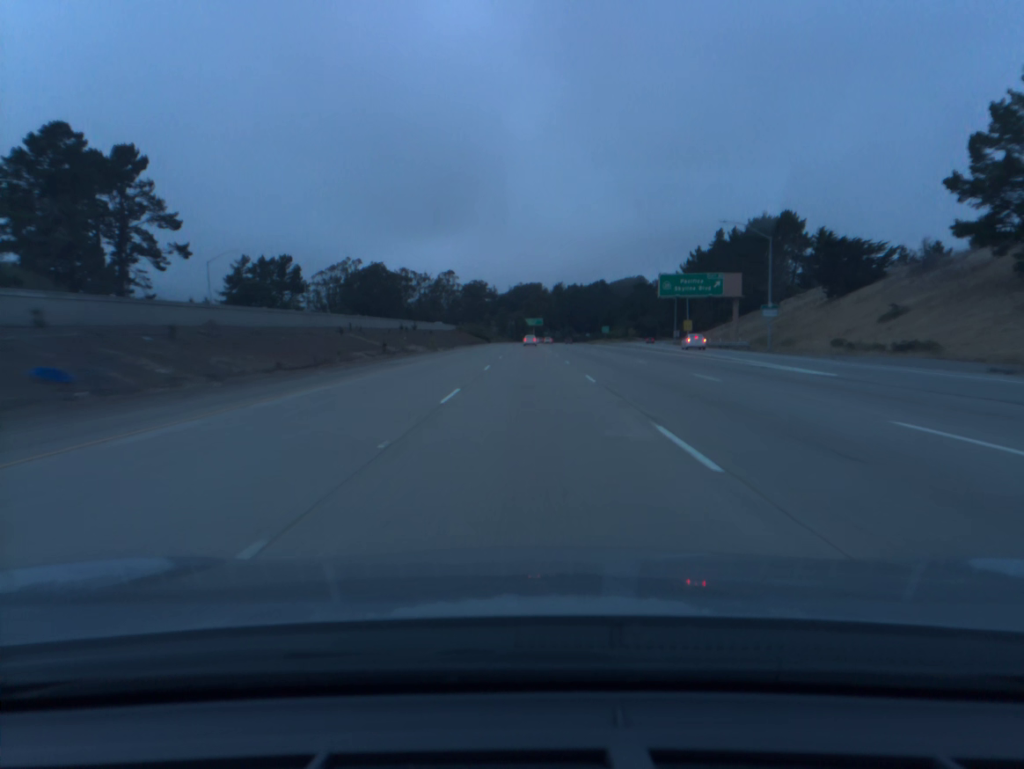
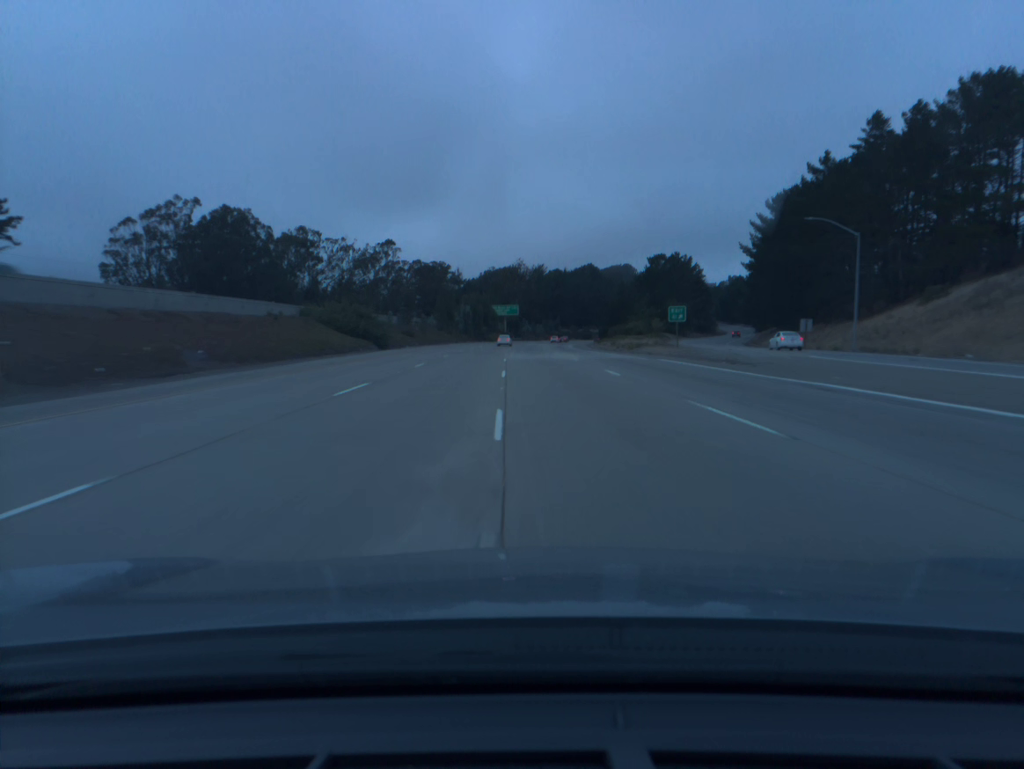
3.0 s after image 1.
(+1.9, +99.9) m; +2°
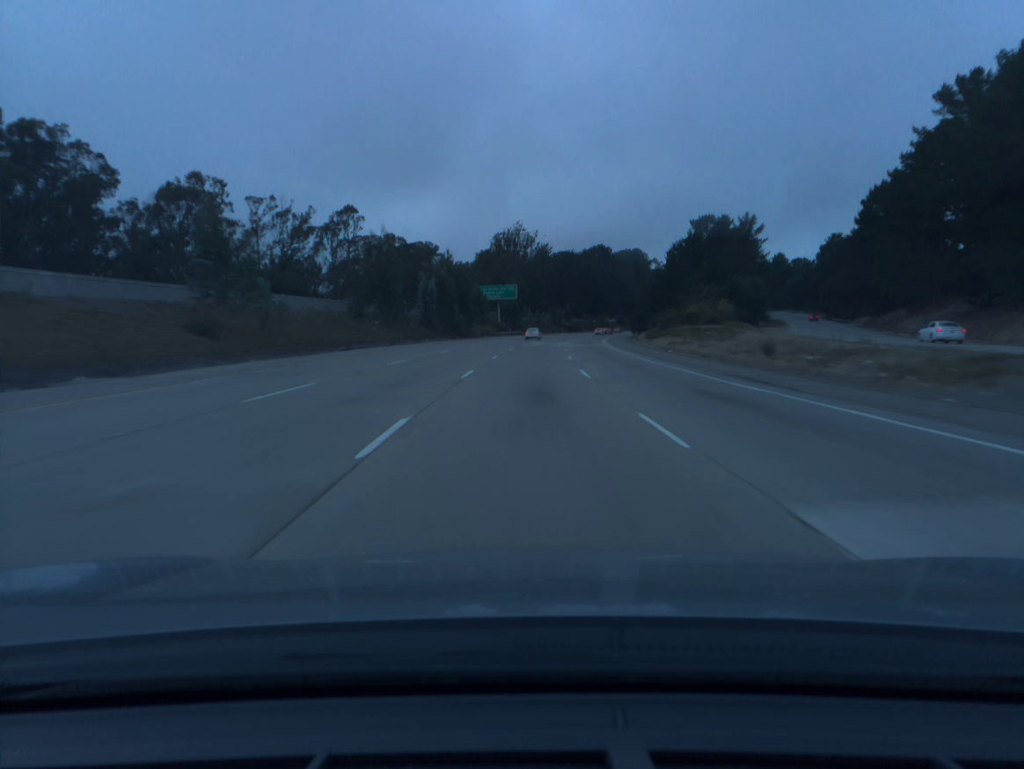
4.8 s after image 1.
(-0.1, +59.9) m; 0°
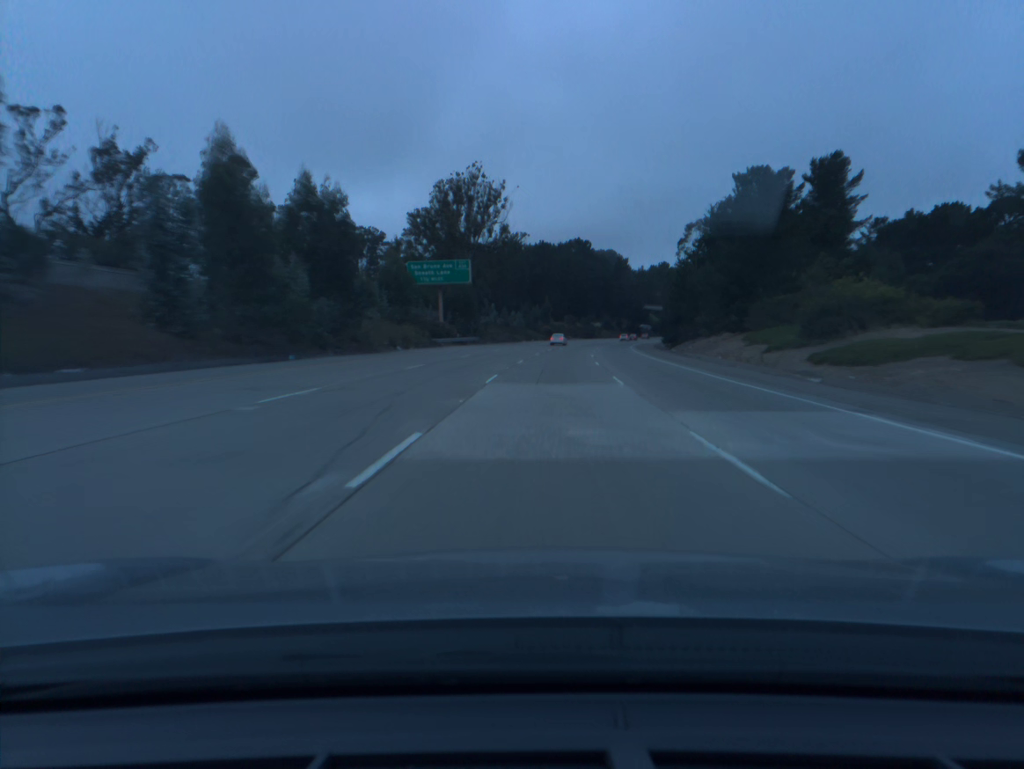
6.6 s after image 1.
(+0.3, +60.0) m; +2°
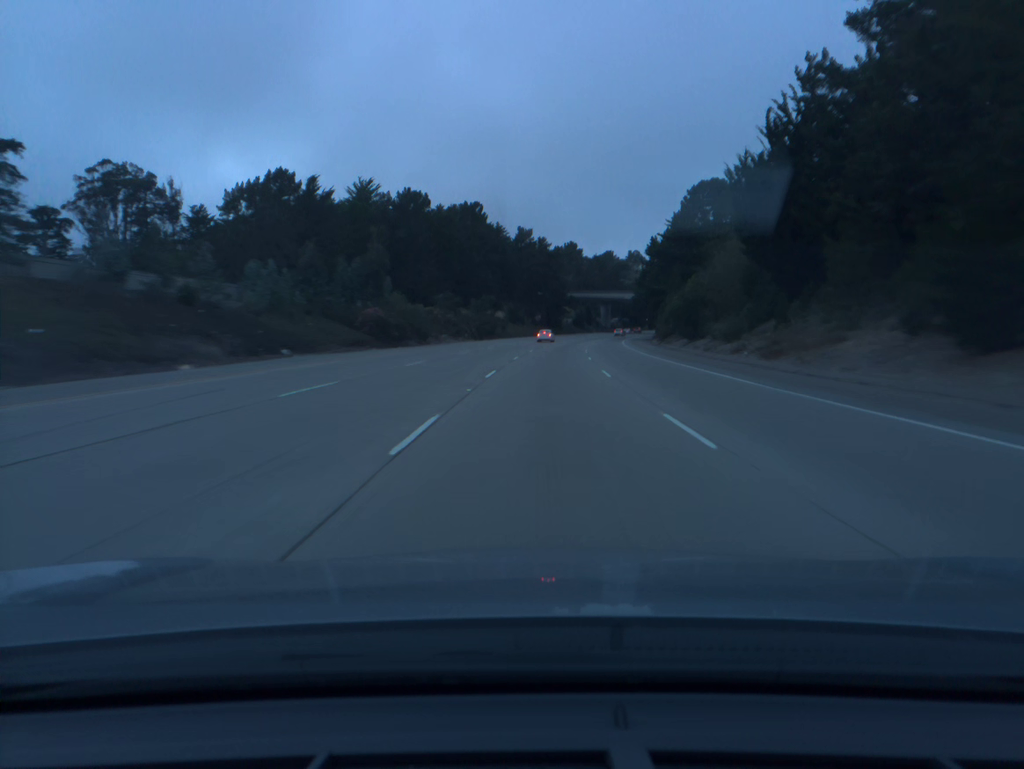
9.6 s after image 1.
(+7.2, +100.2) m; +8°
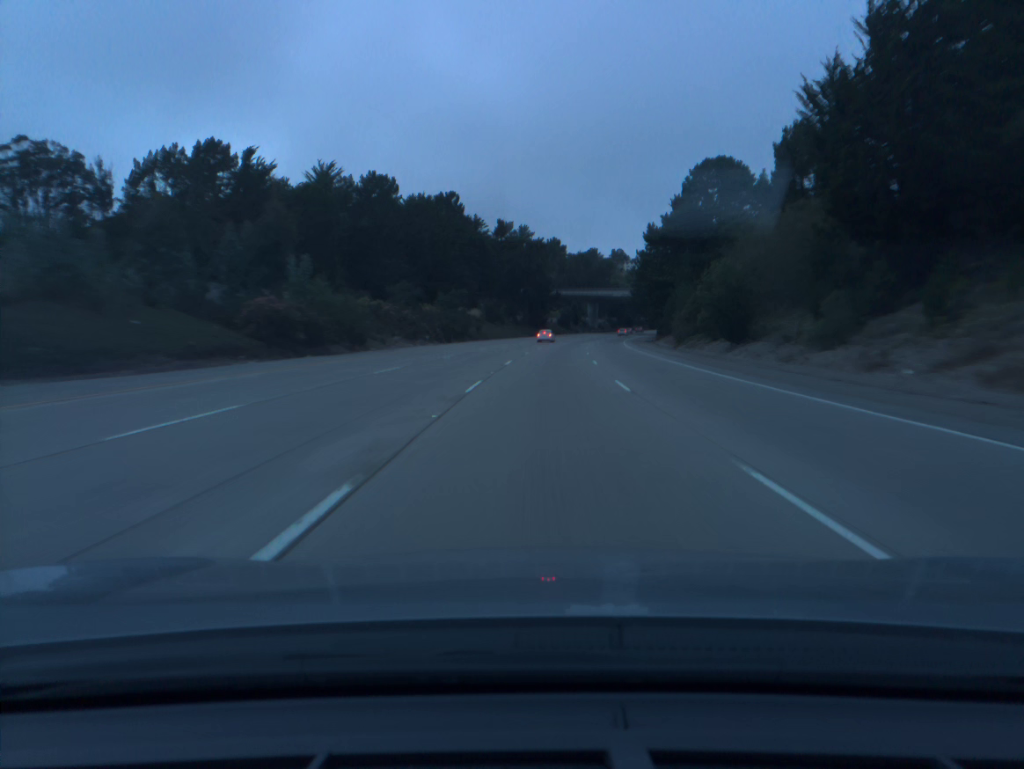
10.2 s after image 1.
(+0.3, +20.2) m; +1°
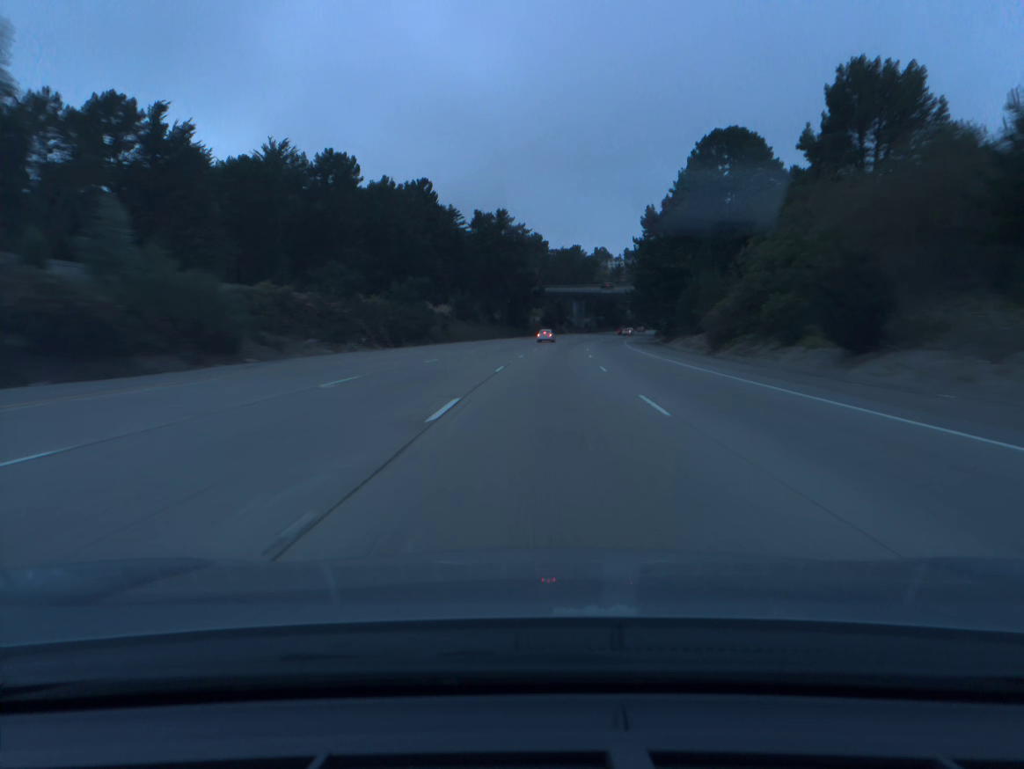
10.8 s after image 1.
(+0.2, +20.2) m; +1°
